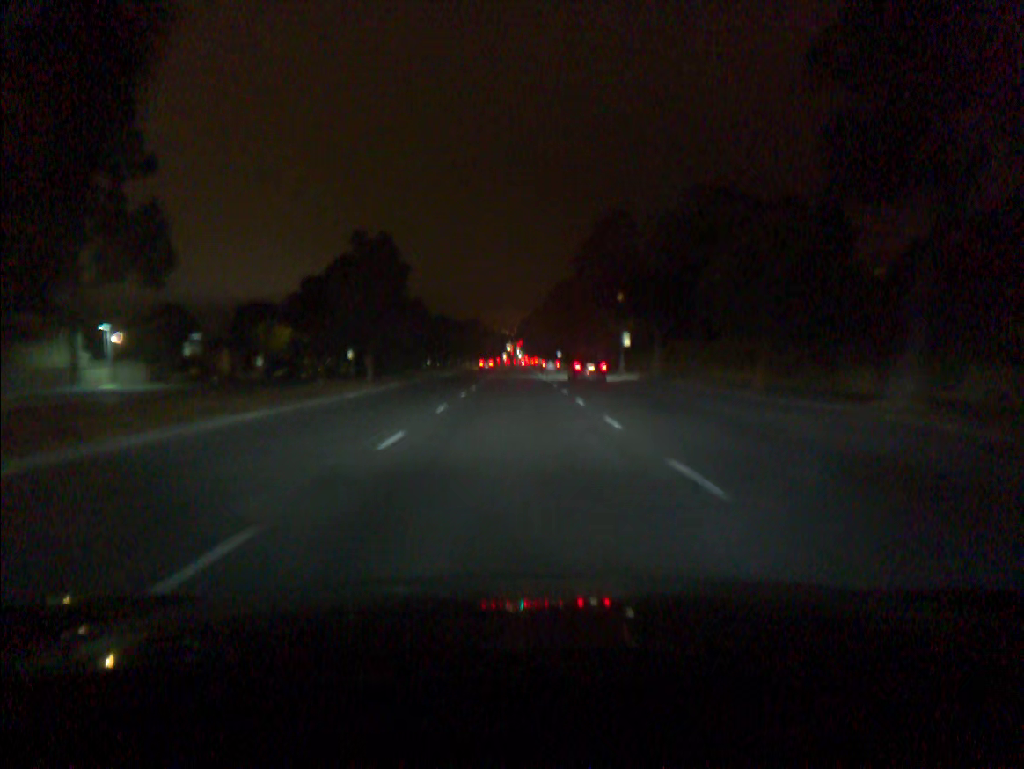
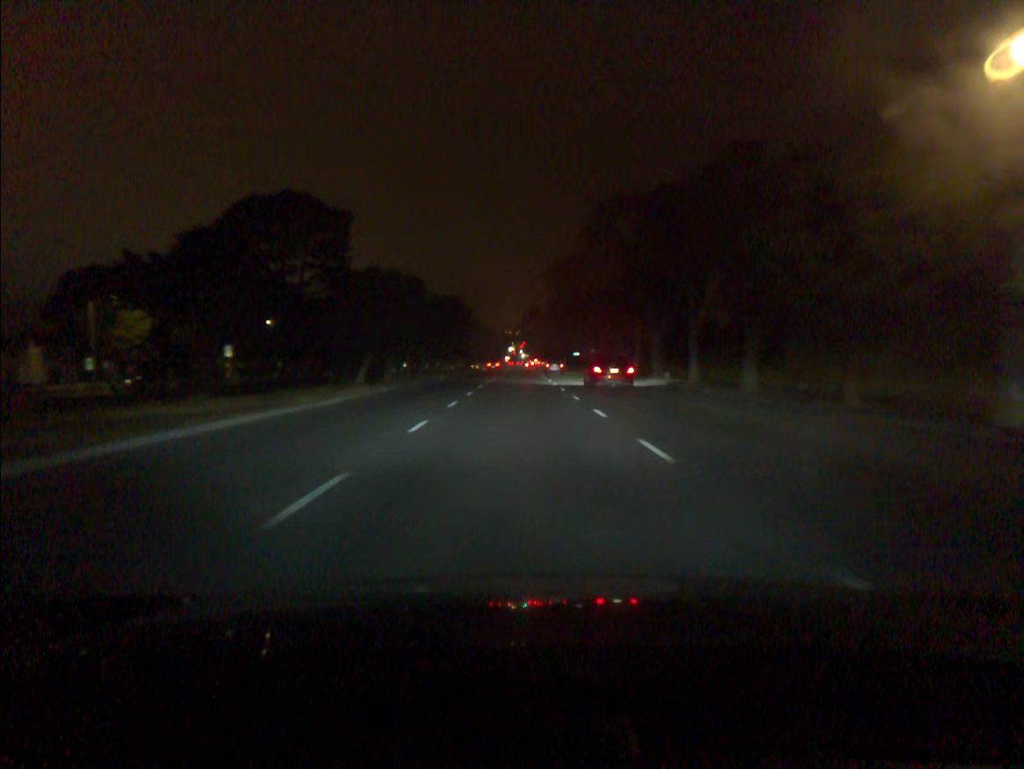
(-0.1, +48.5) m; 0°
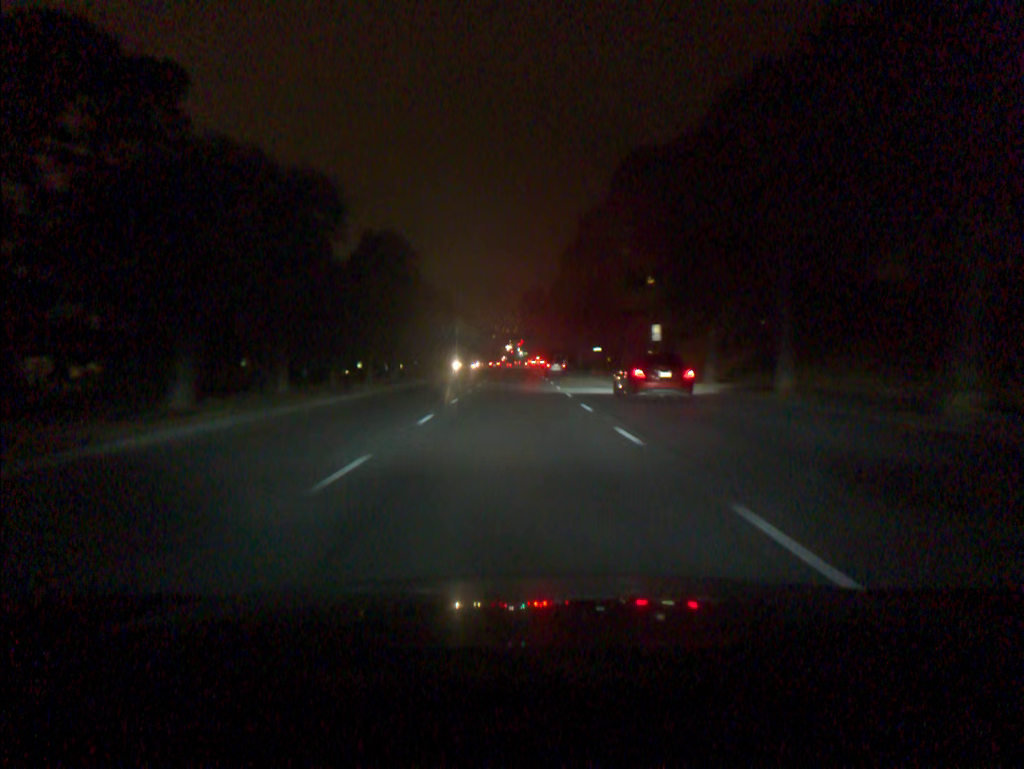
(+0.1, +42.6) m; 0°
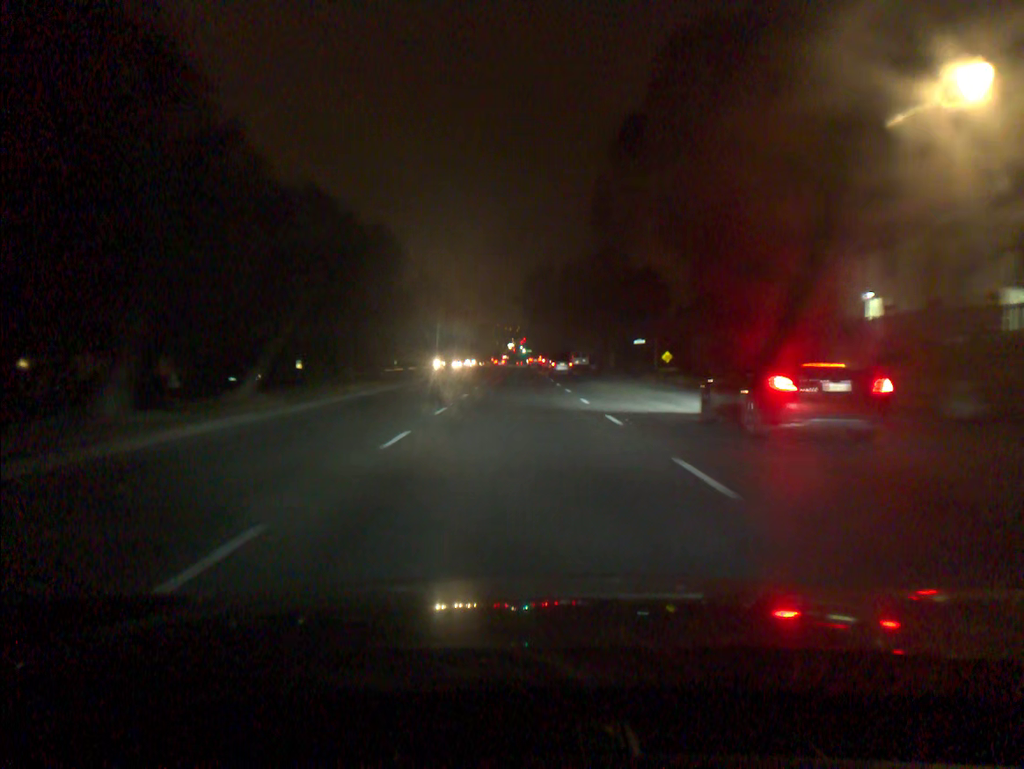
(-0.1, +33.9) m; 0°
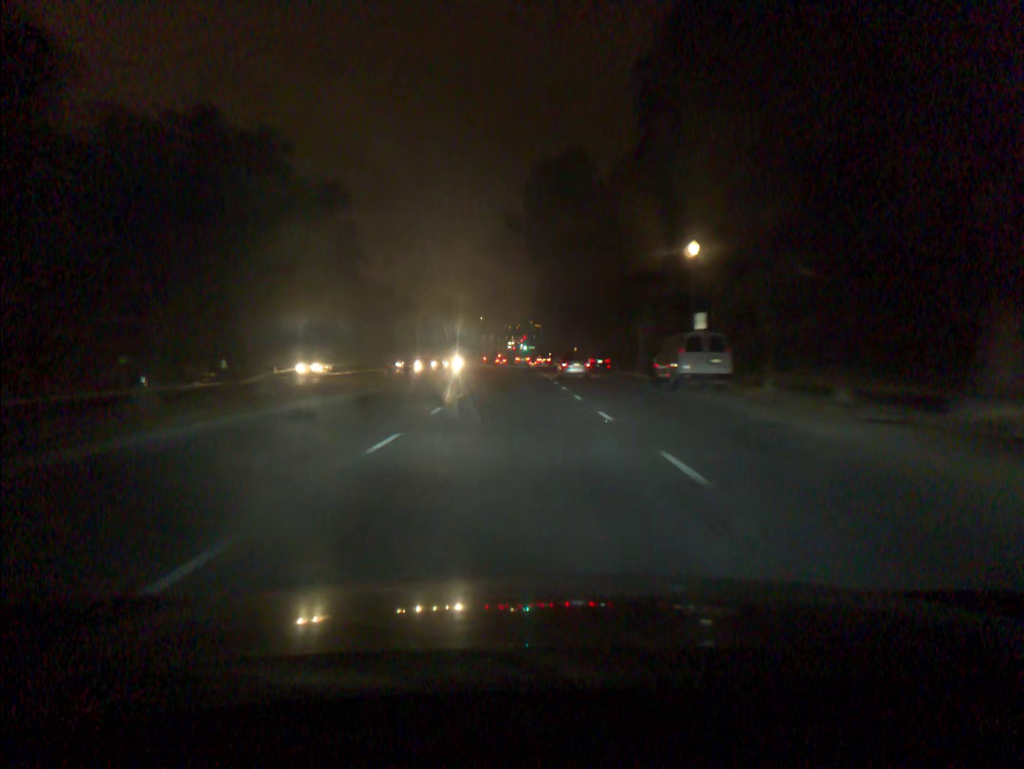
(+0.1, +58.2) m; 0°
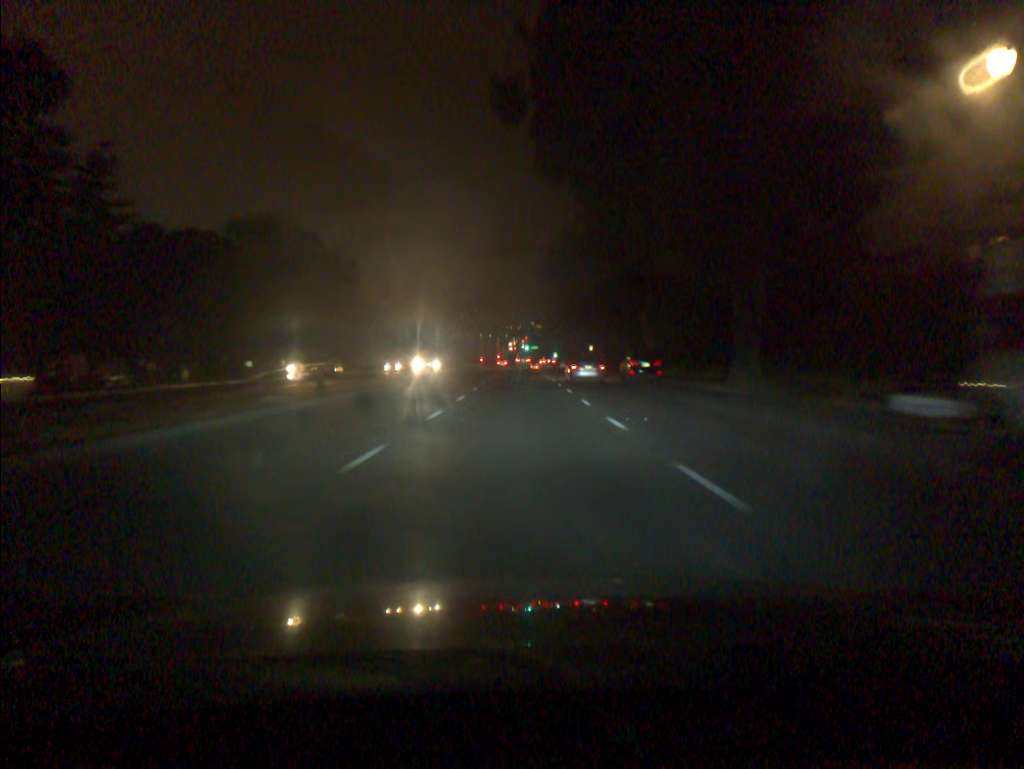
(0.0, +23.3) m; 0°
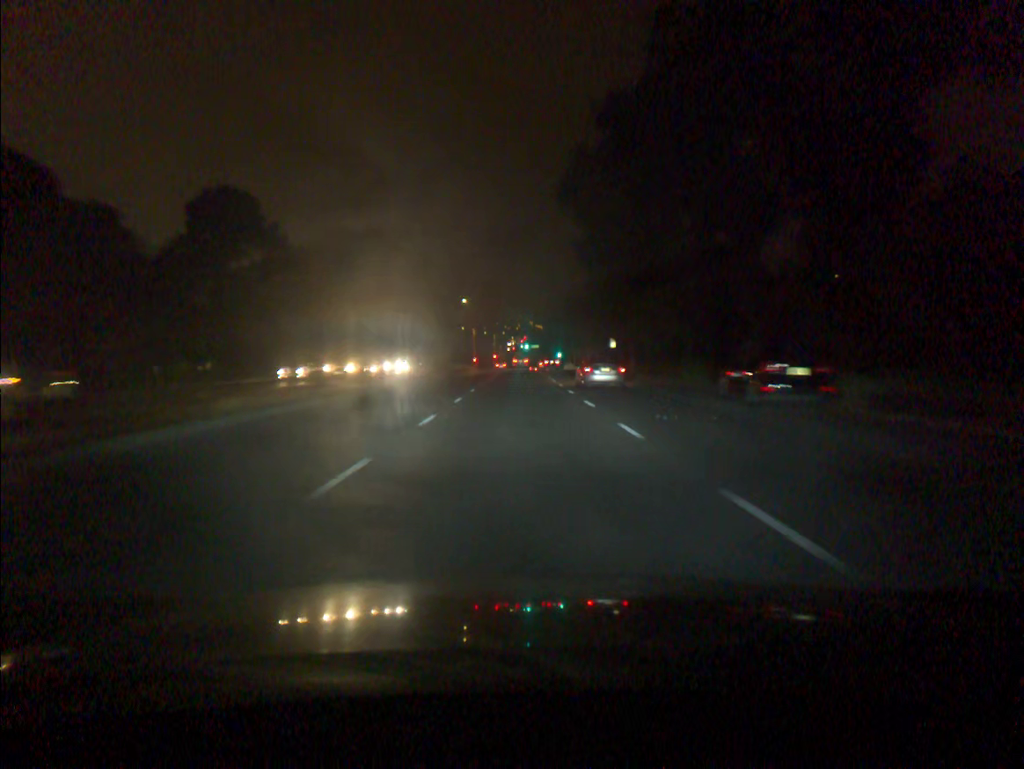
(0.0, +23.3) m; 0°
